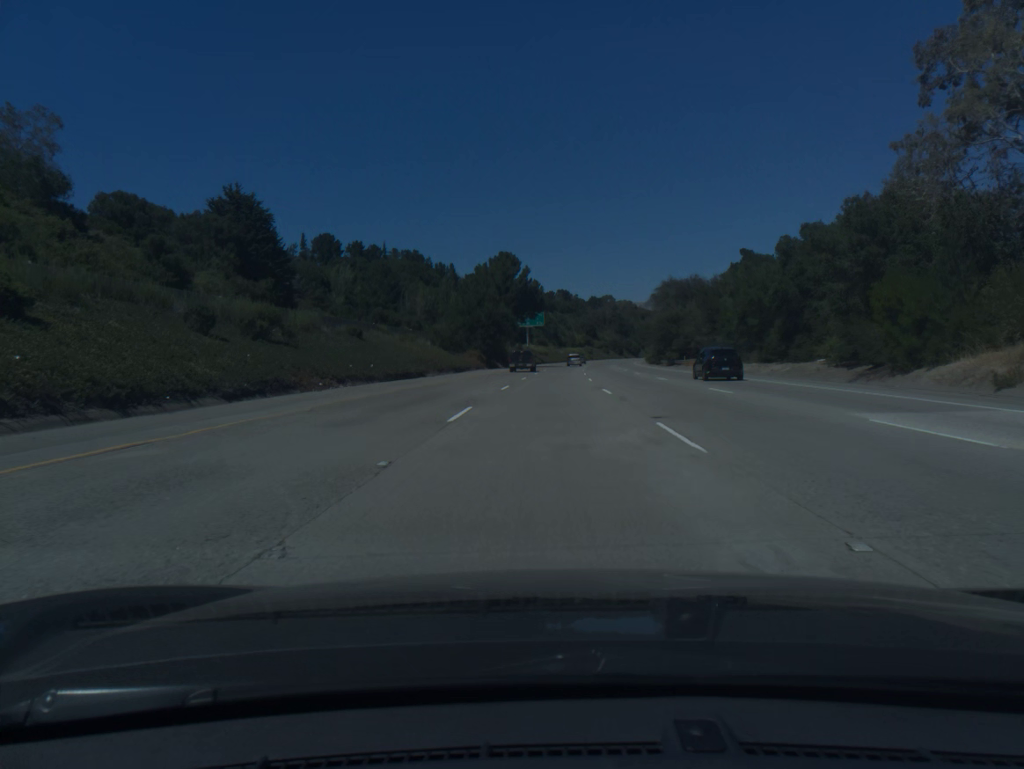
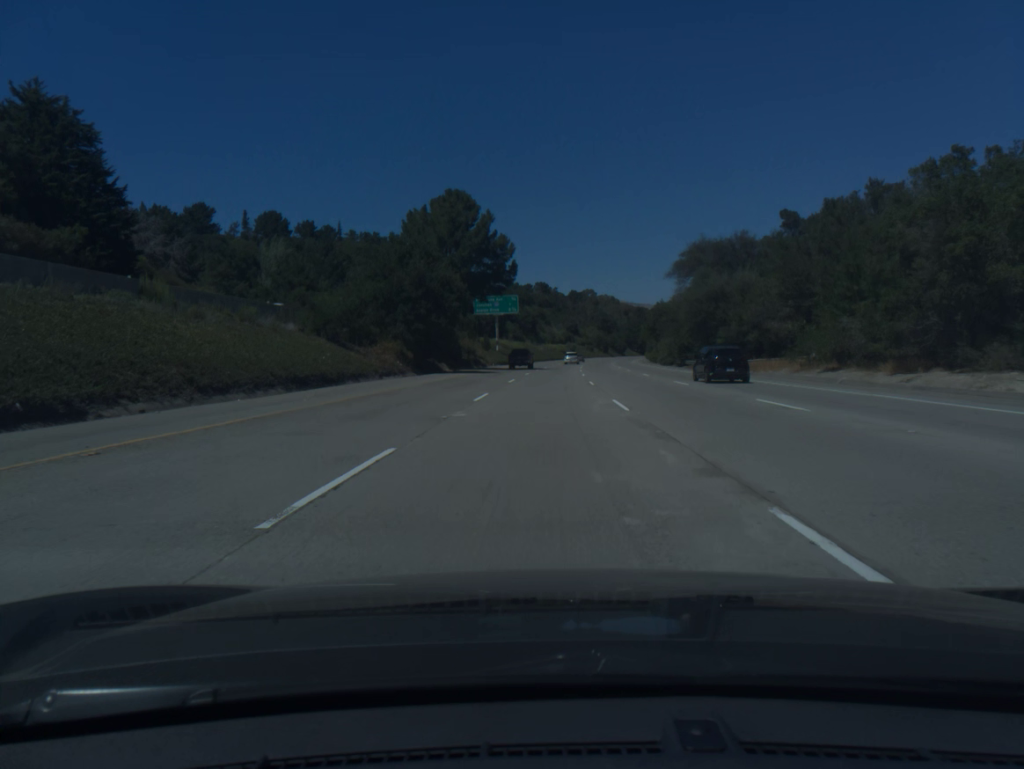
(+0.6, +37.1) m; +2°
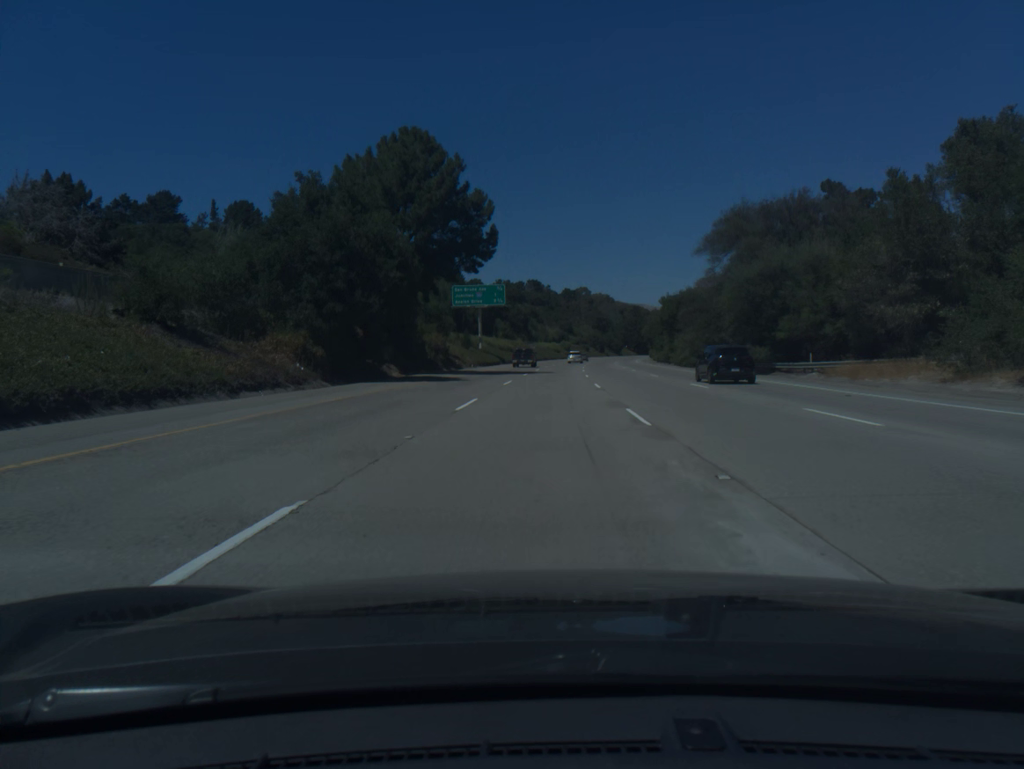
(+0.1, +18.5) m; +1°
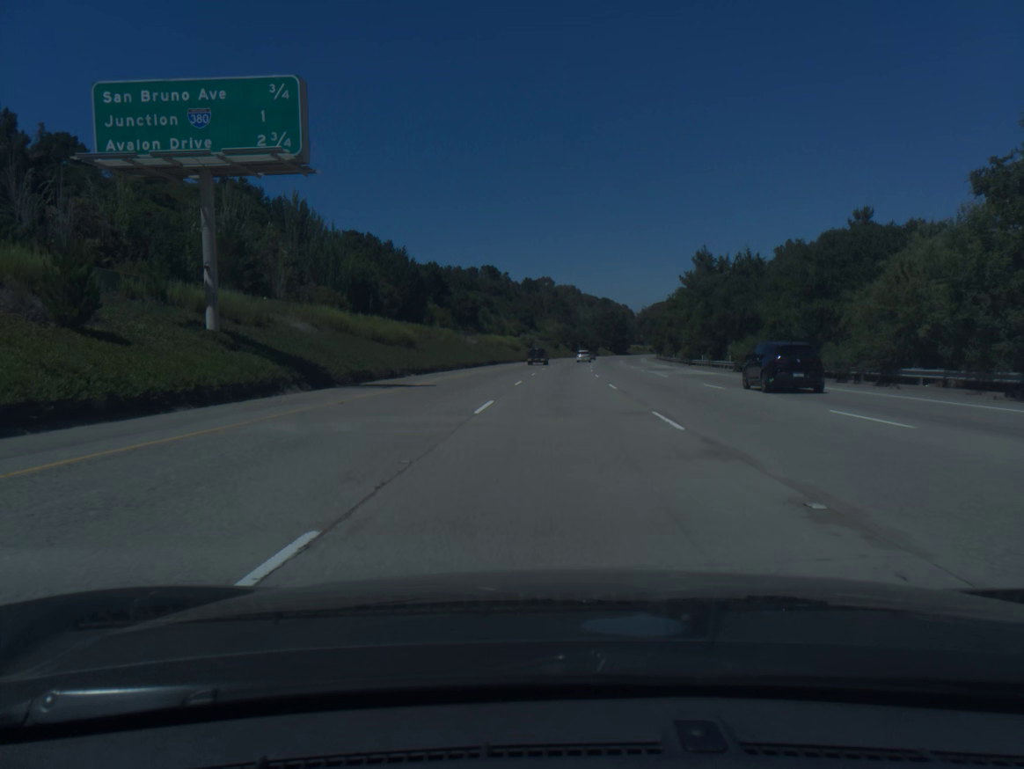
(+1.4, +73.8) m; +3°
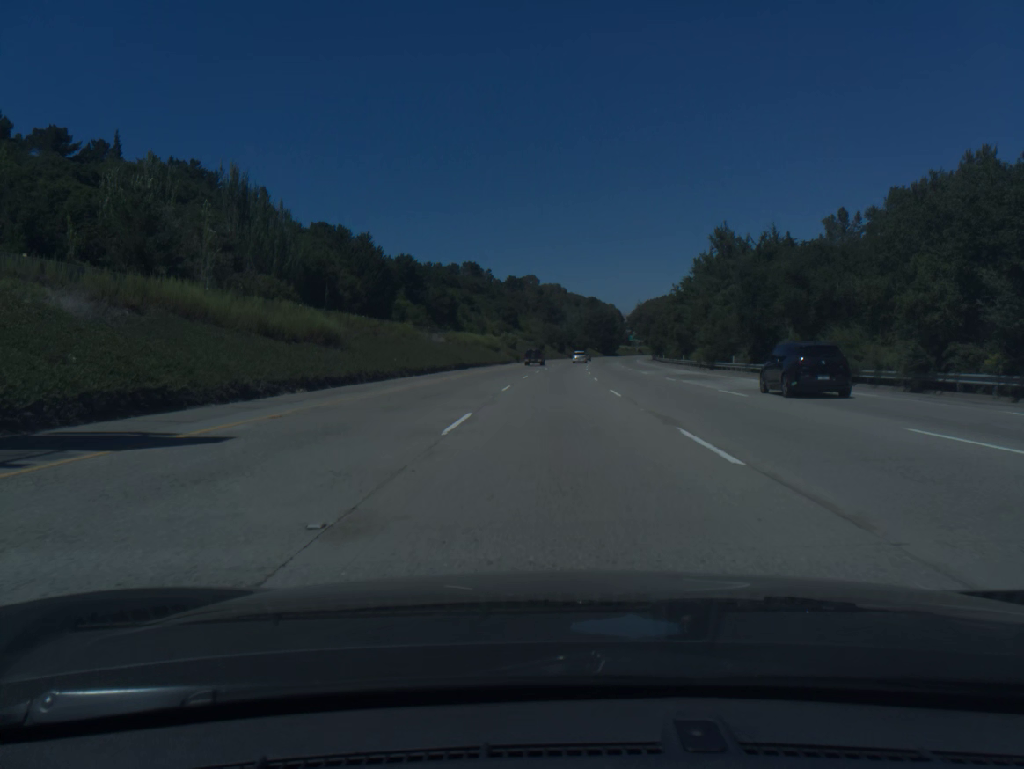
(+0.2, +18.5) m; +1°
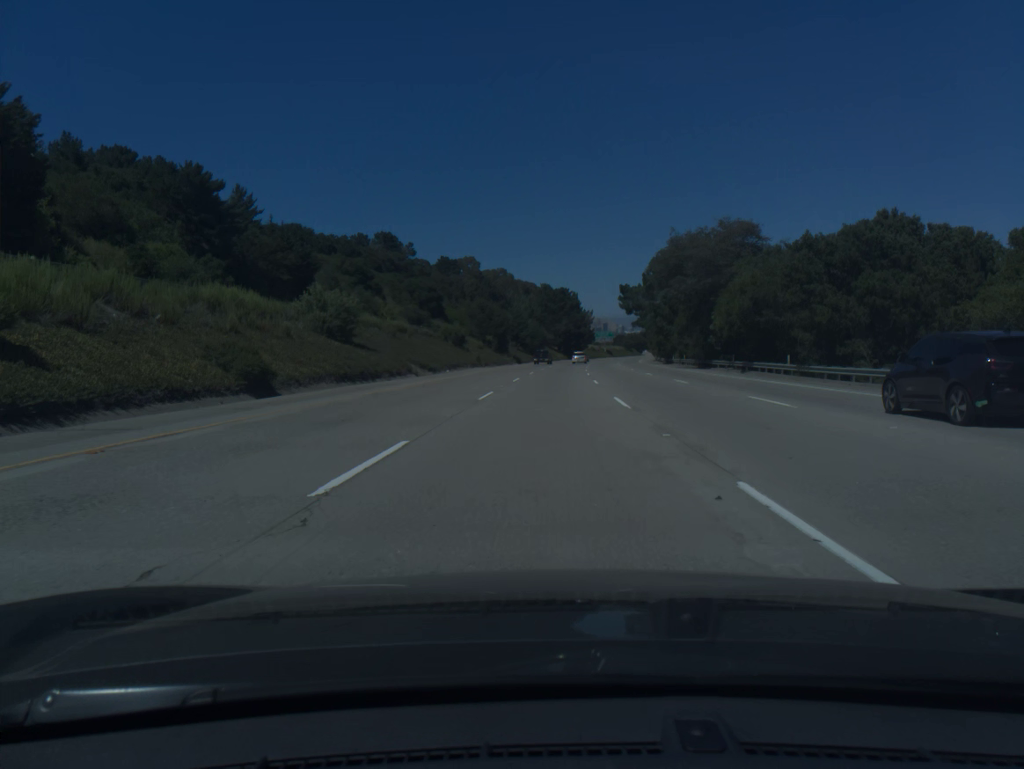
(+3.4, +92.7) m; +4°
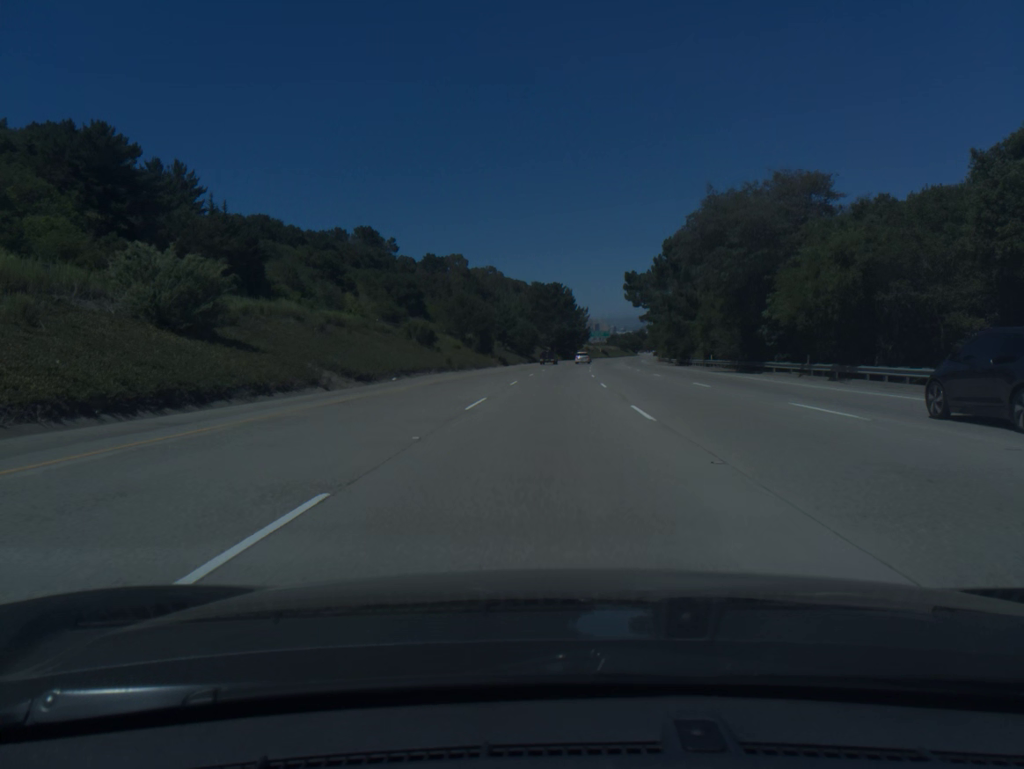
(+0.1, +18.6) m; +1°
